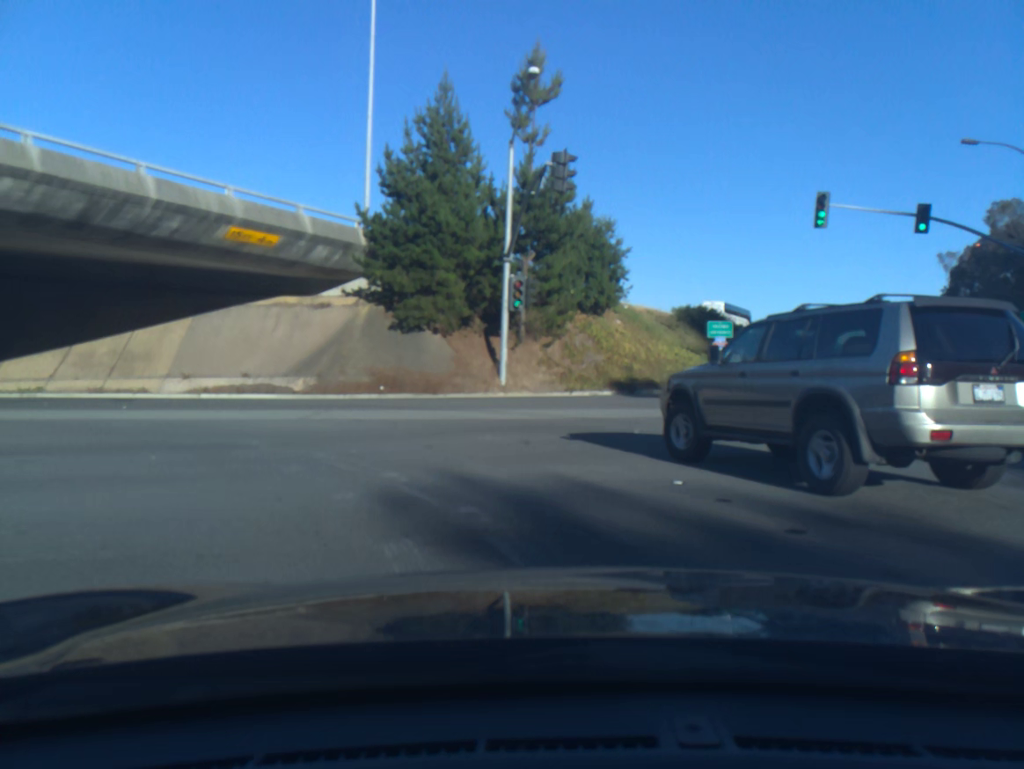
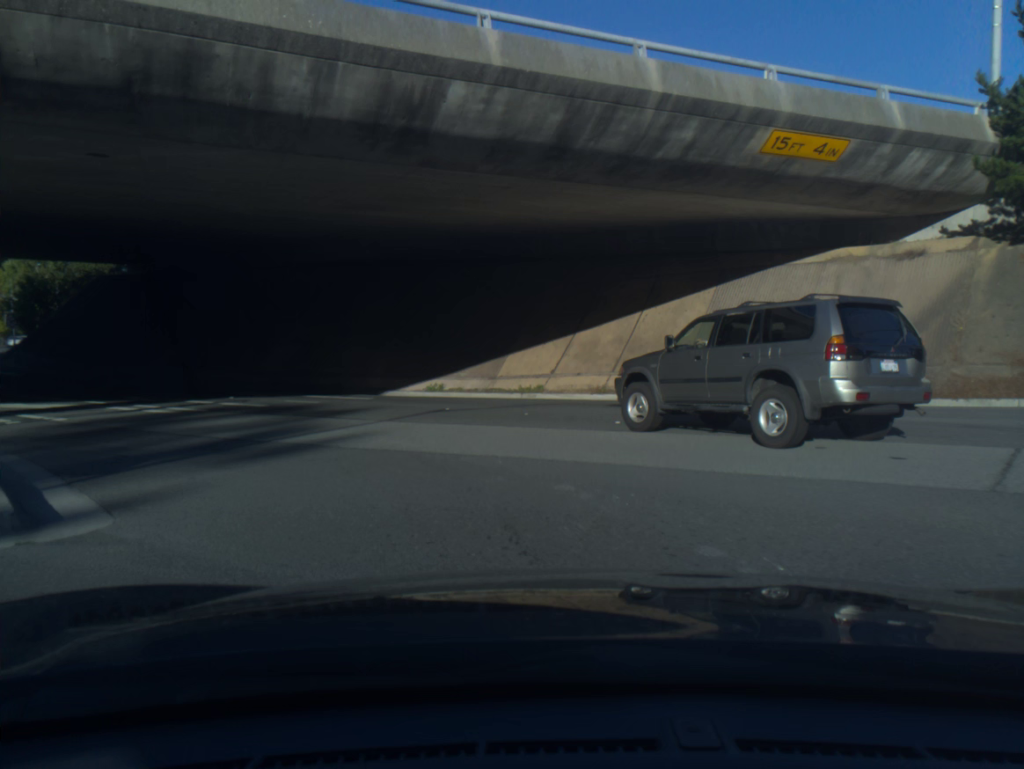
(-3.2, +10.0) m; -36°
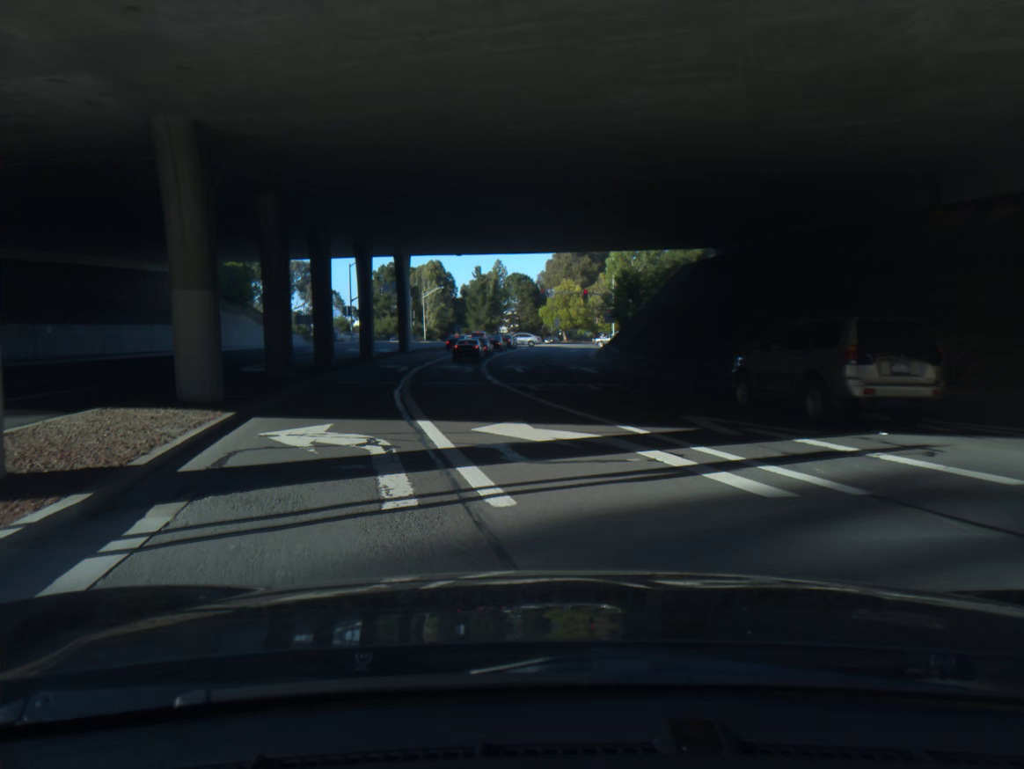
(-4.4, +12.0) m; -39°
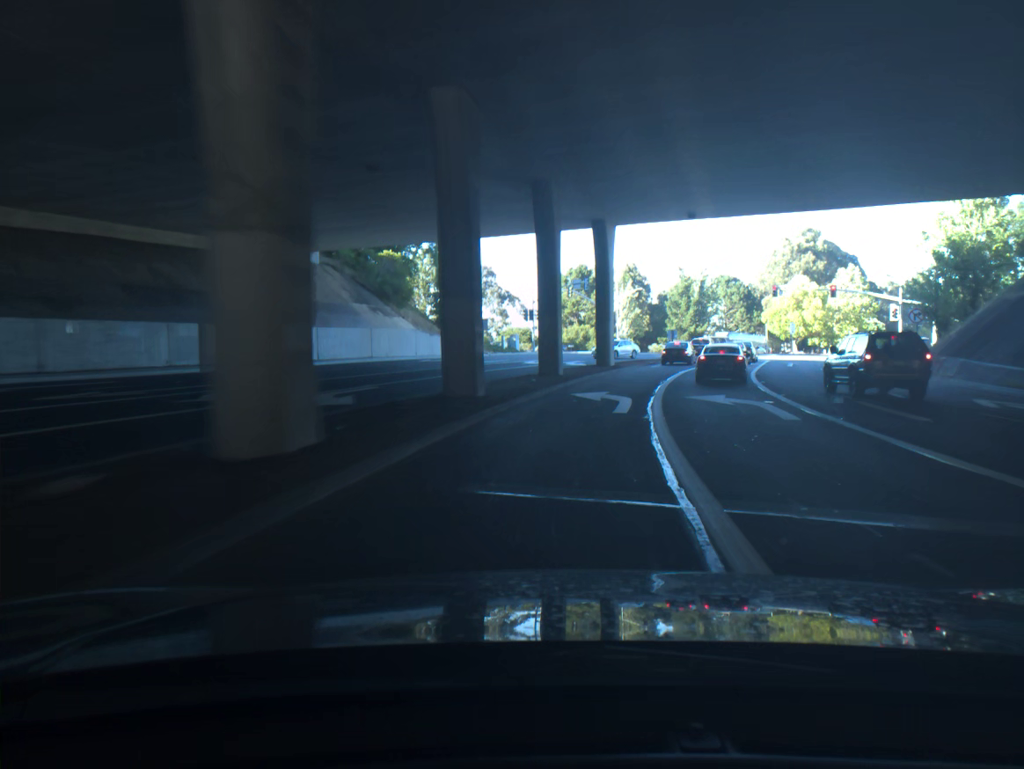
(-2.9, +20.2) m; -9°
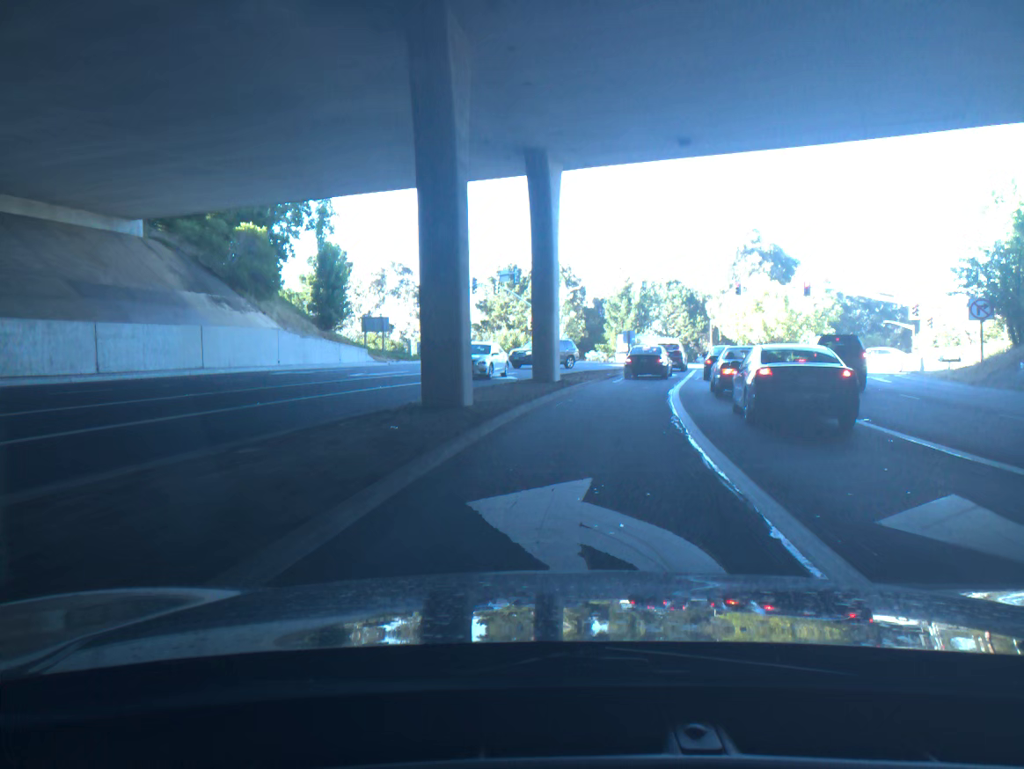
(+0.8, +14.8) m; +6°
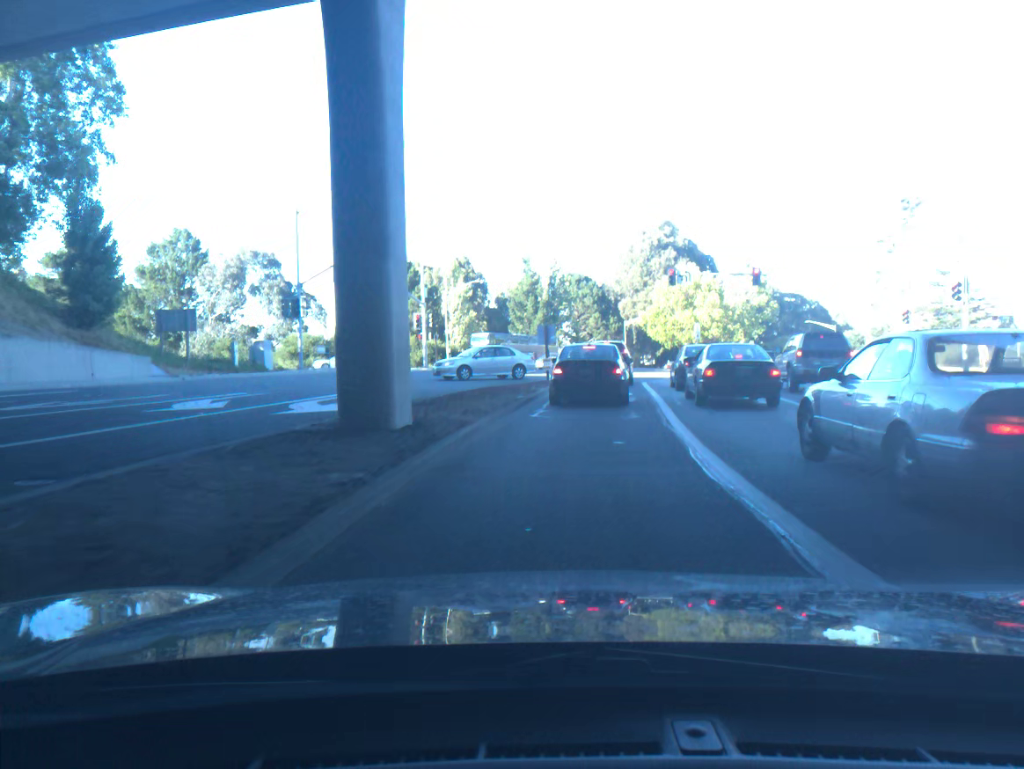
(+1.0, +15.5) m; +7°
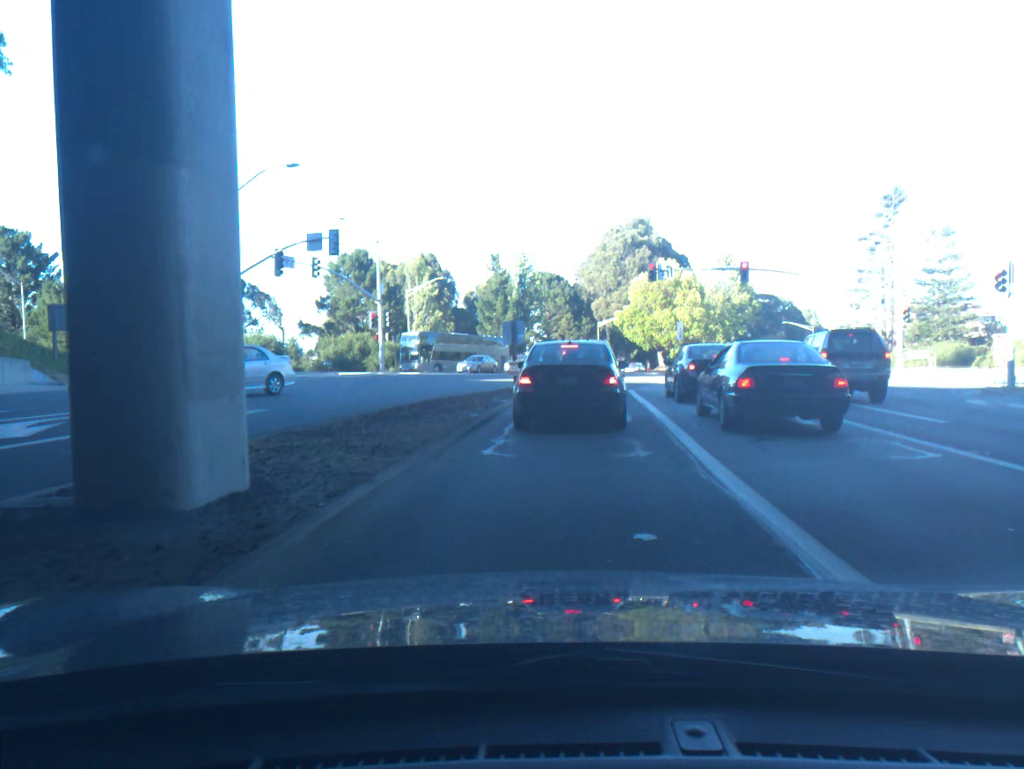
(+0.1, +5.3) m; +2°
